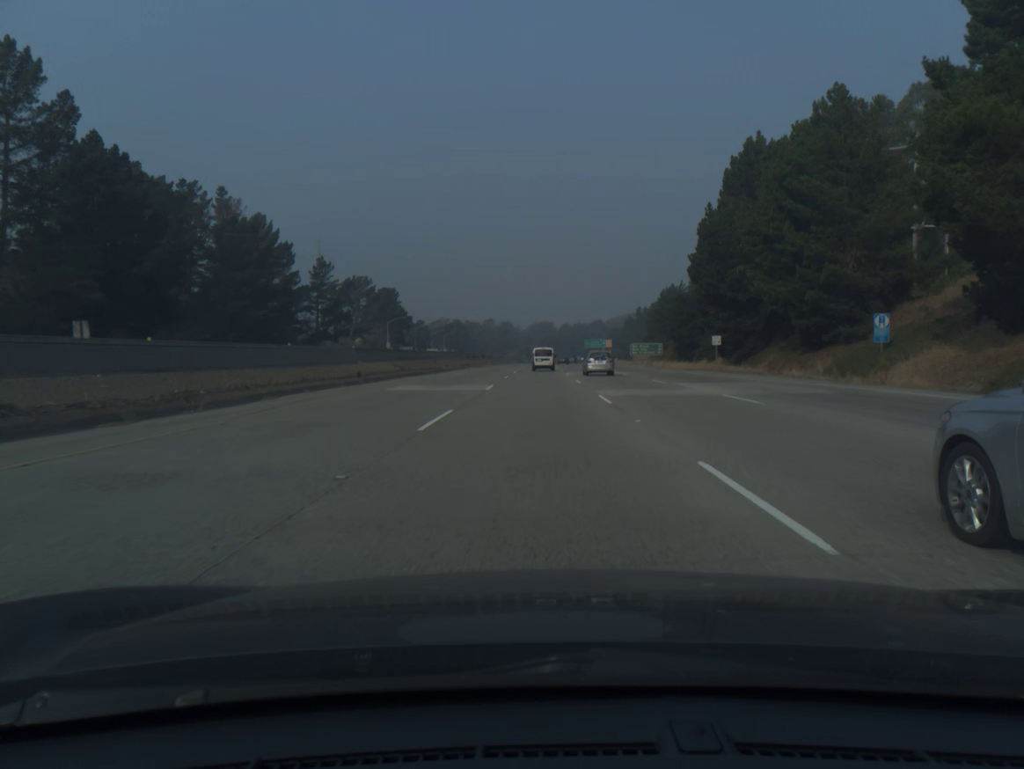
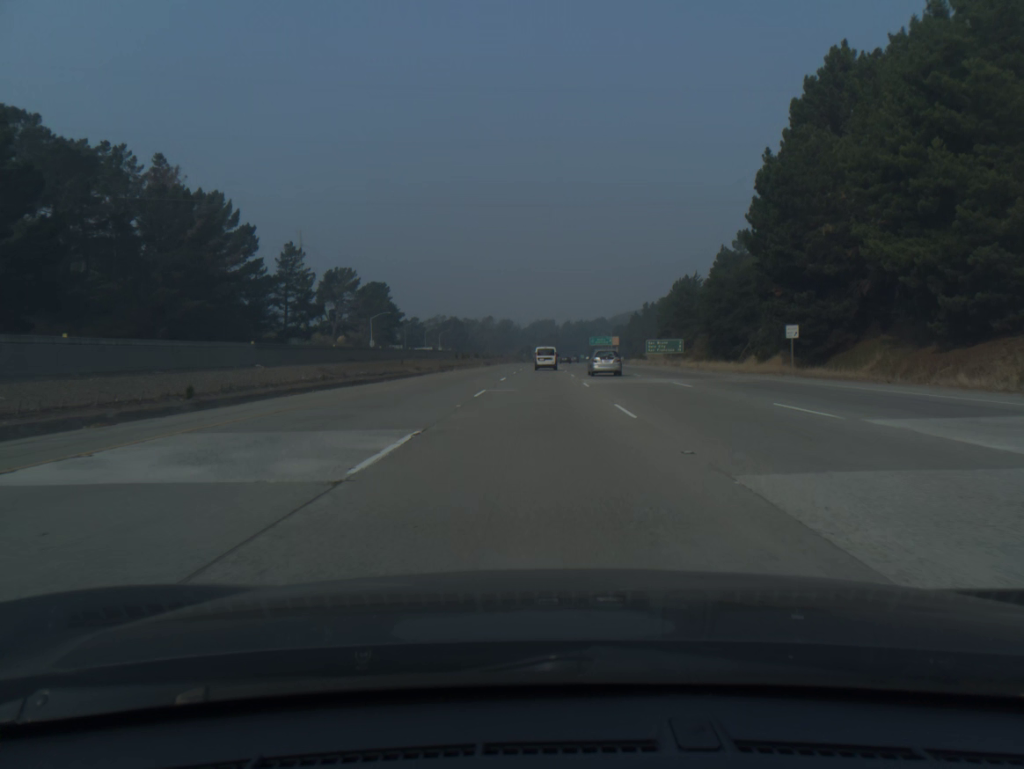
(0.0, +19.6) m; 0°
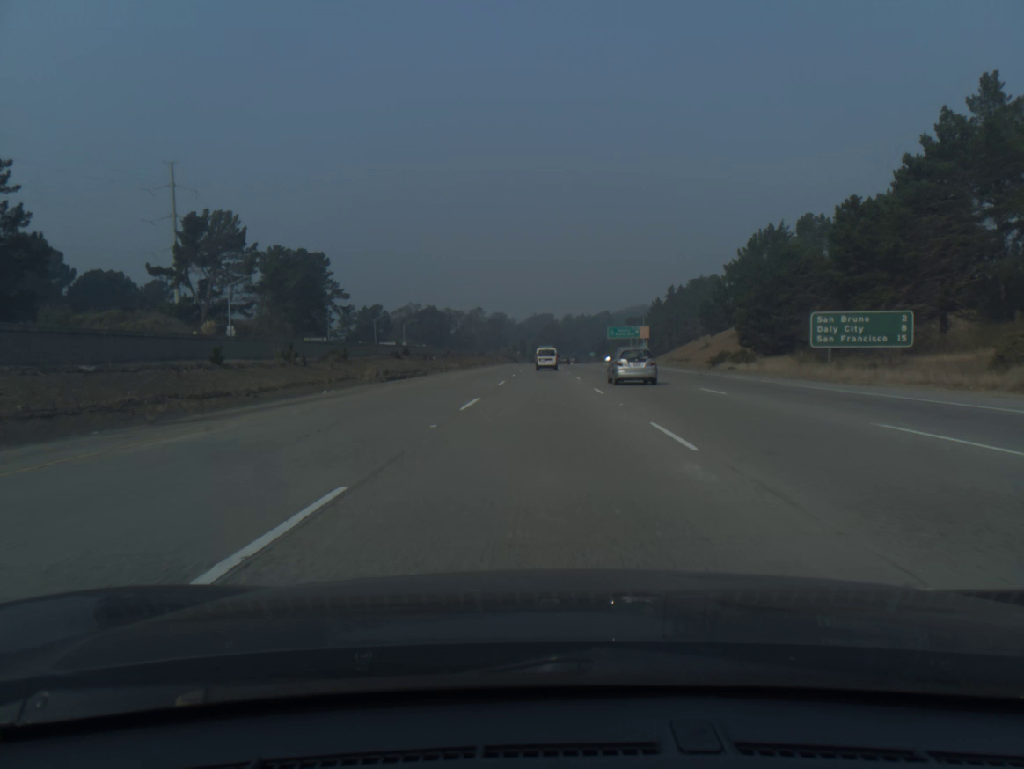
(0.0, +78.0) m; 0°
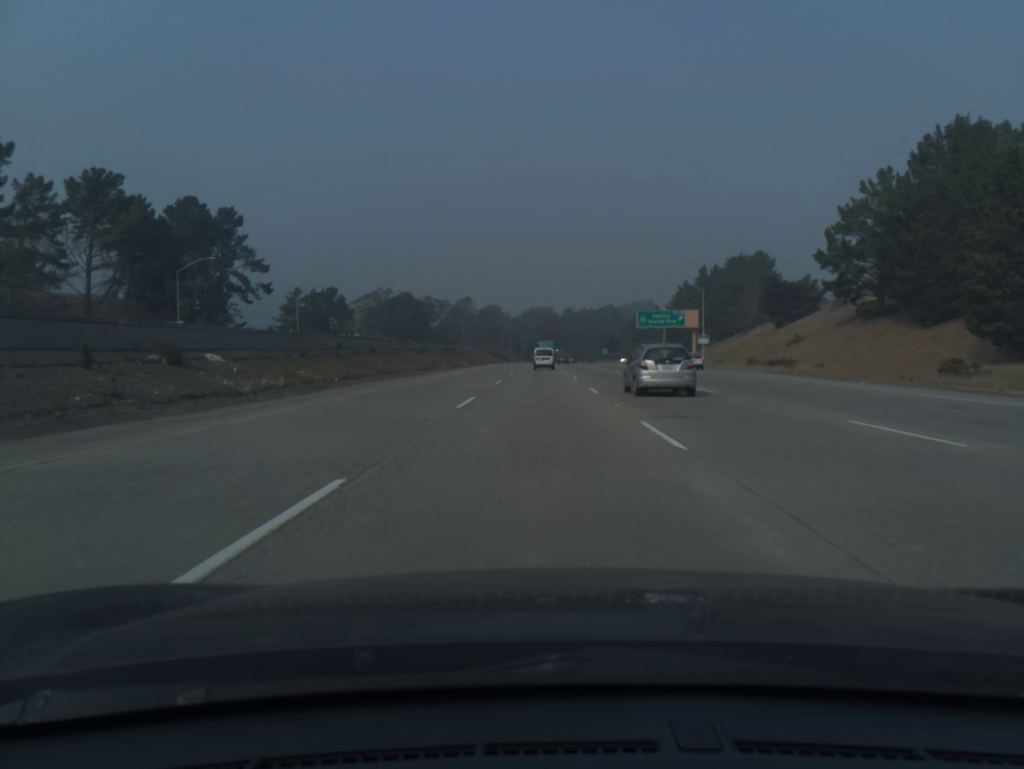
(+0.1, +58.4) m; 0°
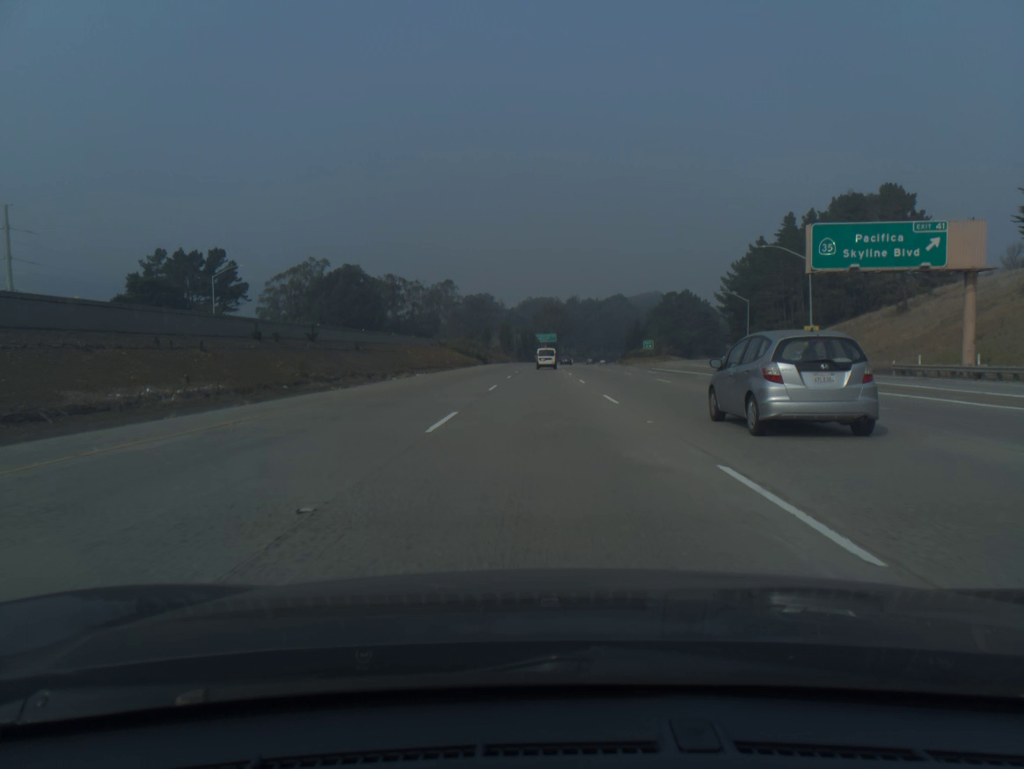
(-0.1, +78.5) m; 0°
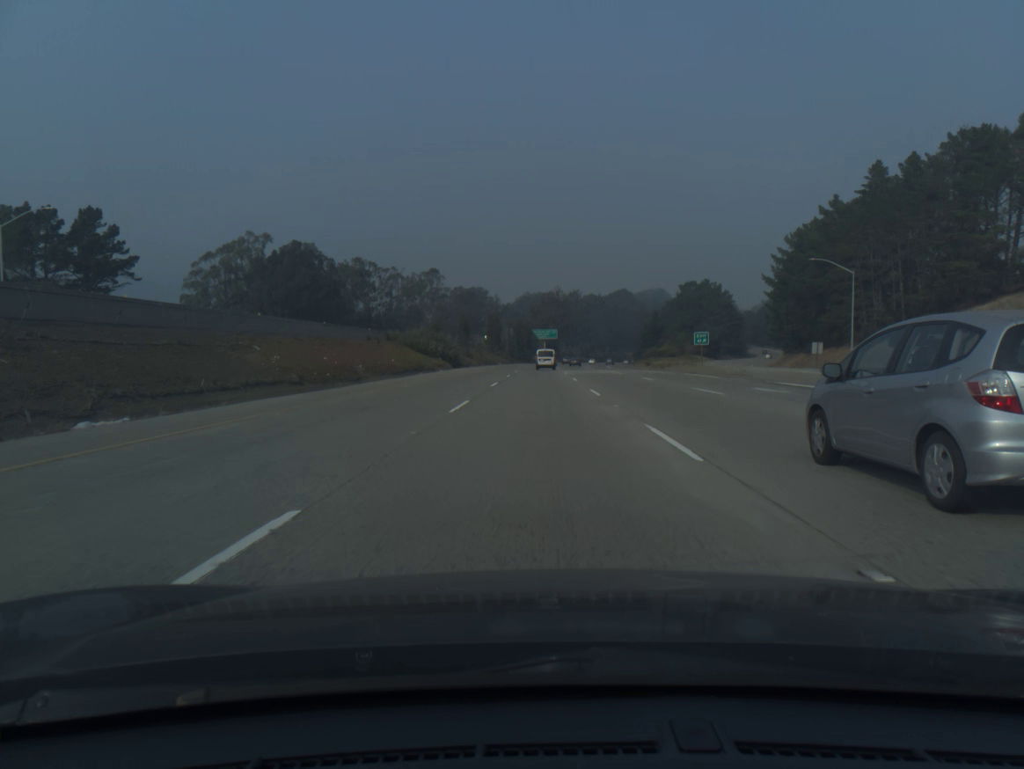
(+0.1, +39.6) m; 0°
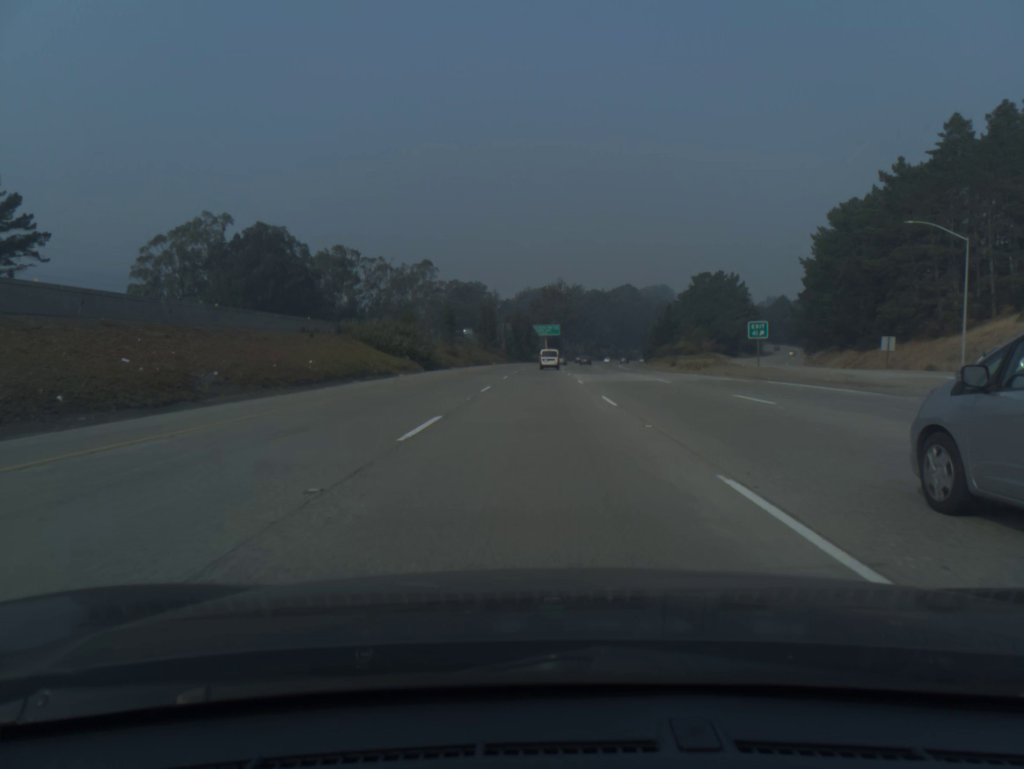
(0.0, +19.9) m; 0°
